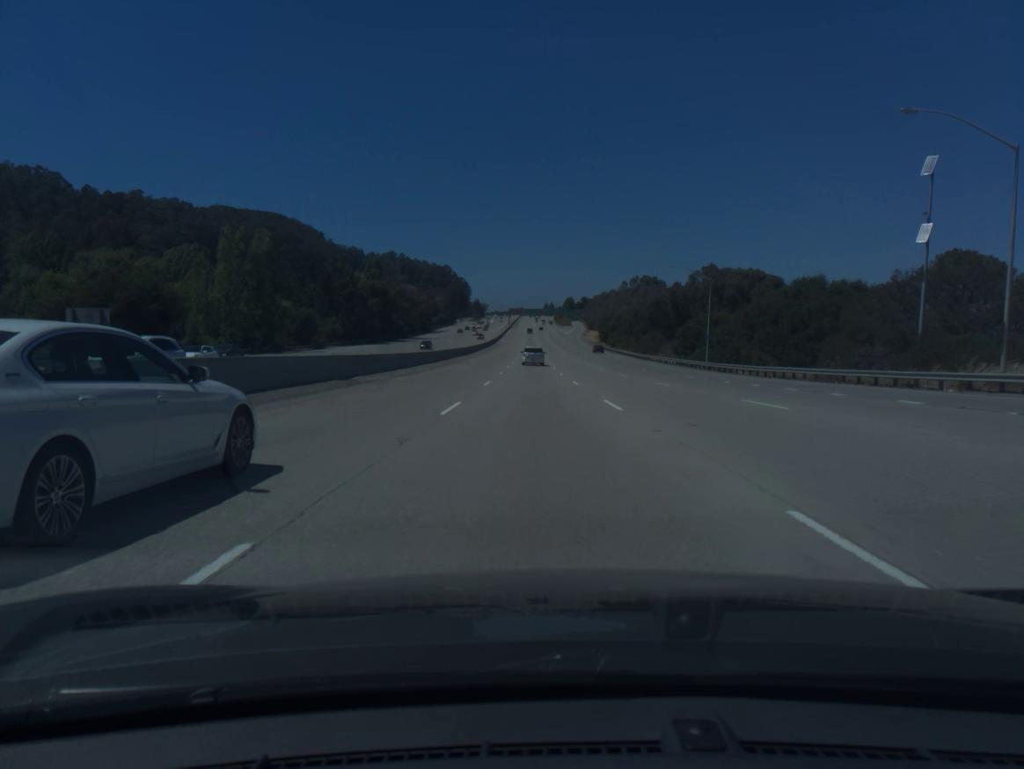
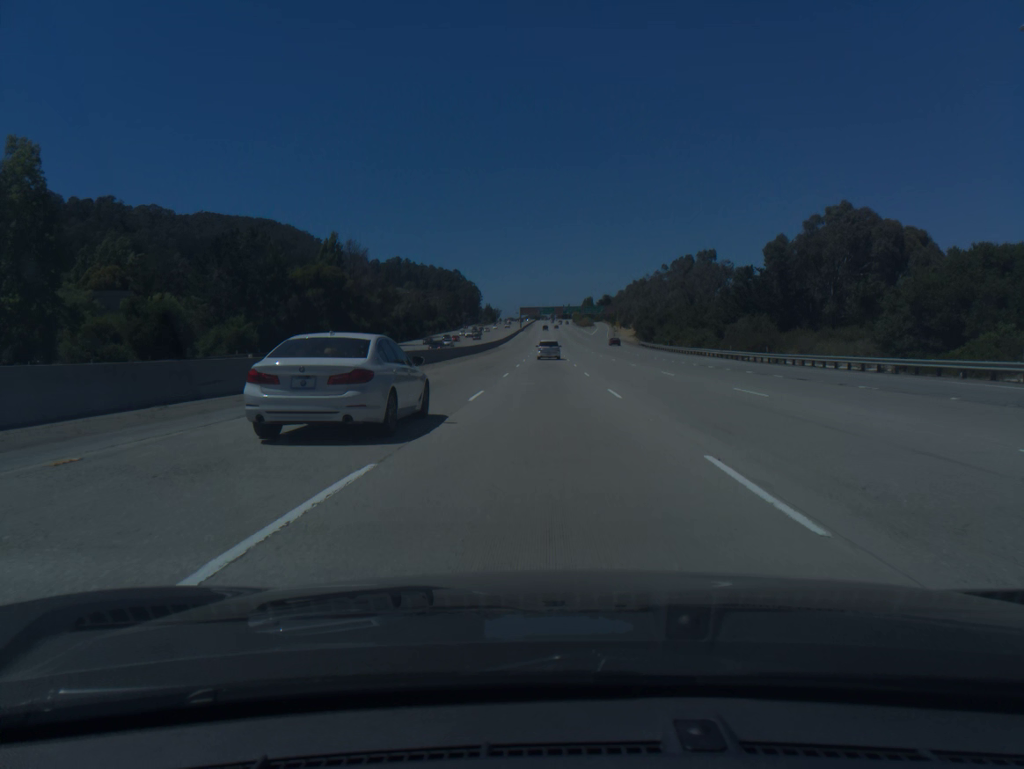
(-0.9, +55.4) m; -1°
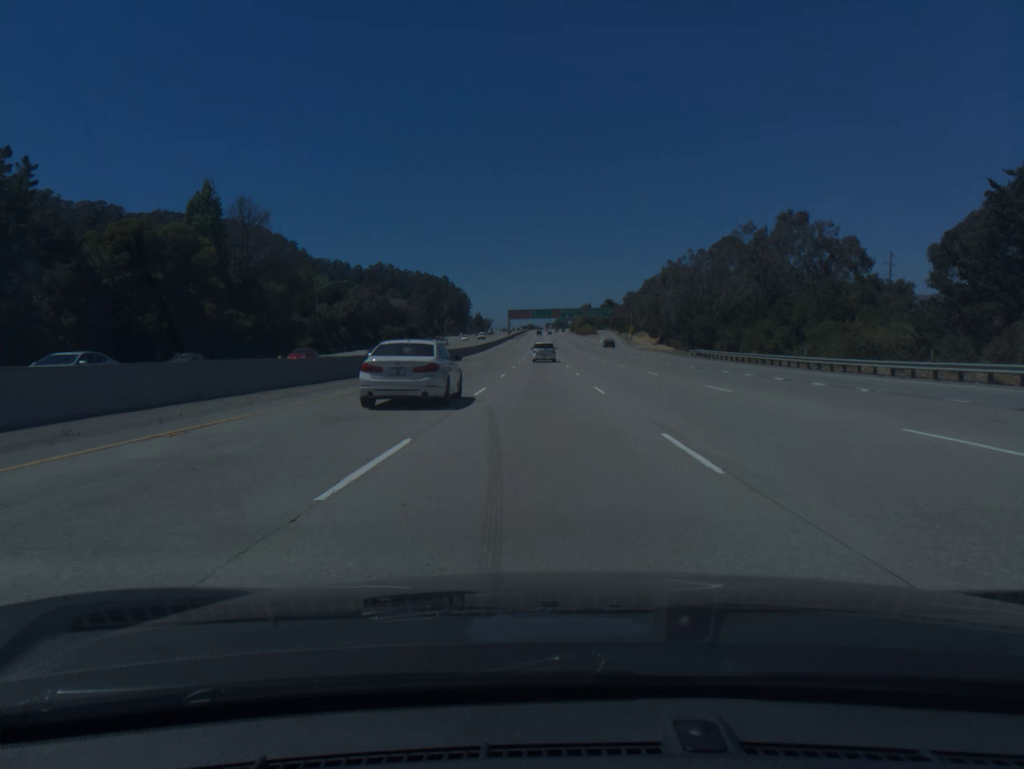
(+0.1, +55.4) m; 0°
